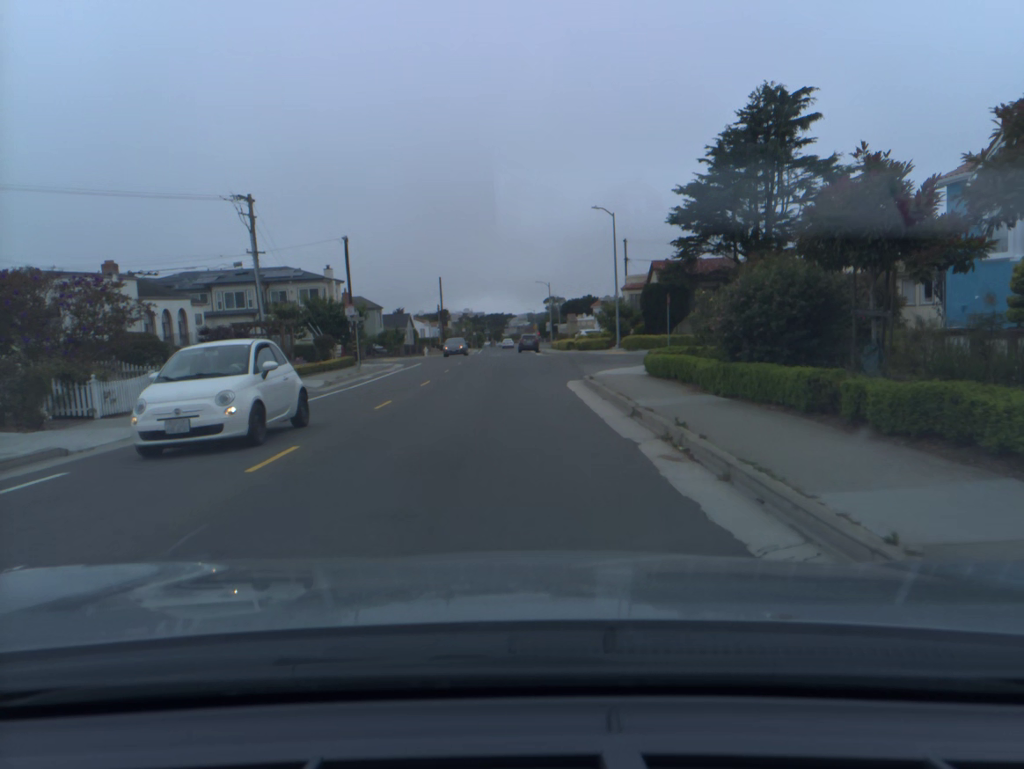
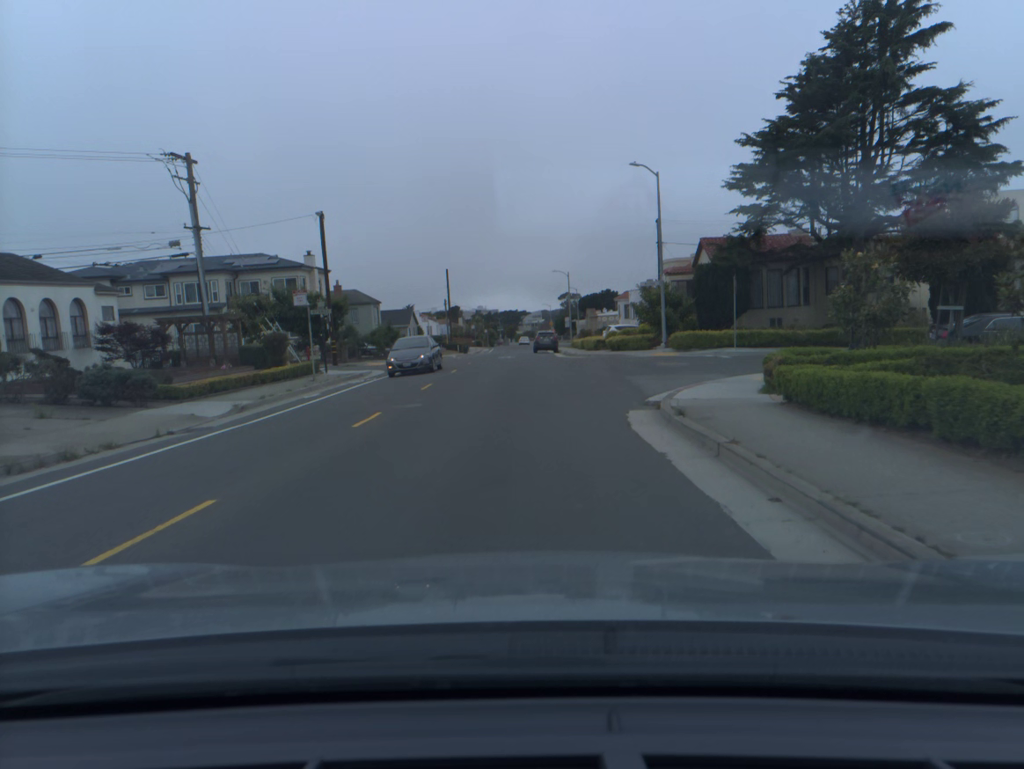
(-0.2, +10.9) m; -1°
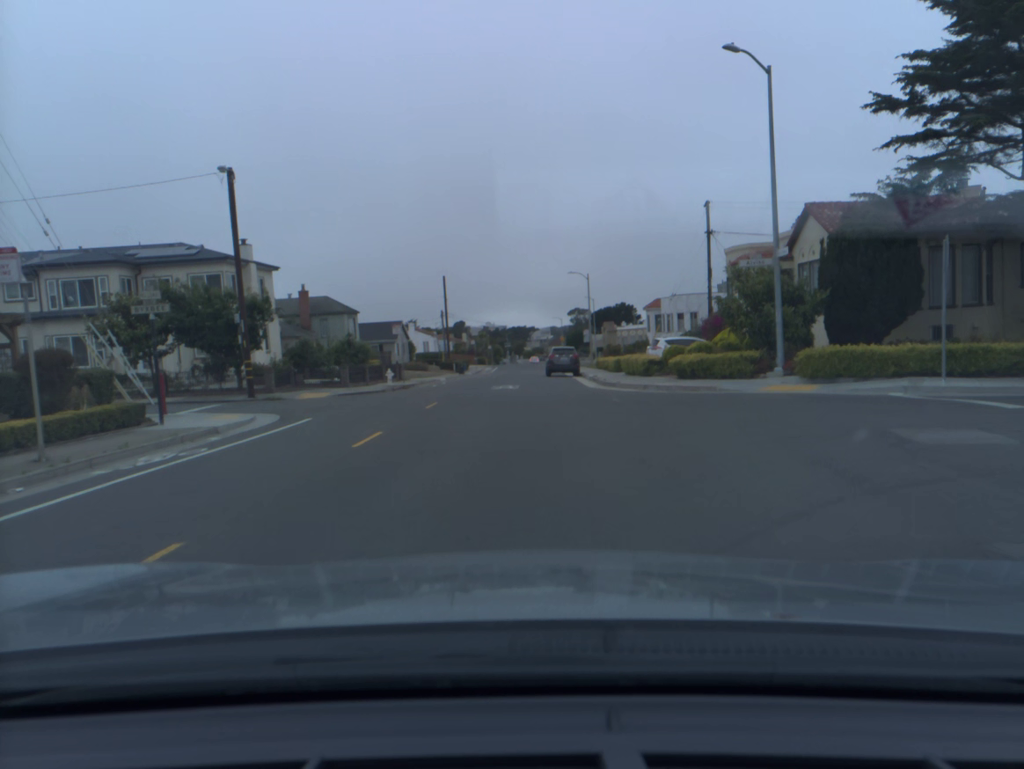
(-0.1, +16.3) m; -1°
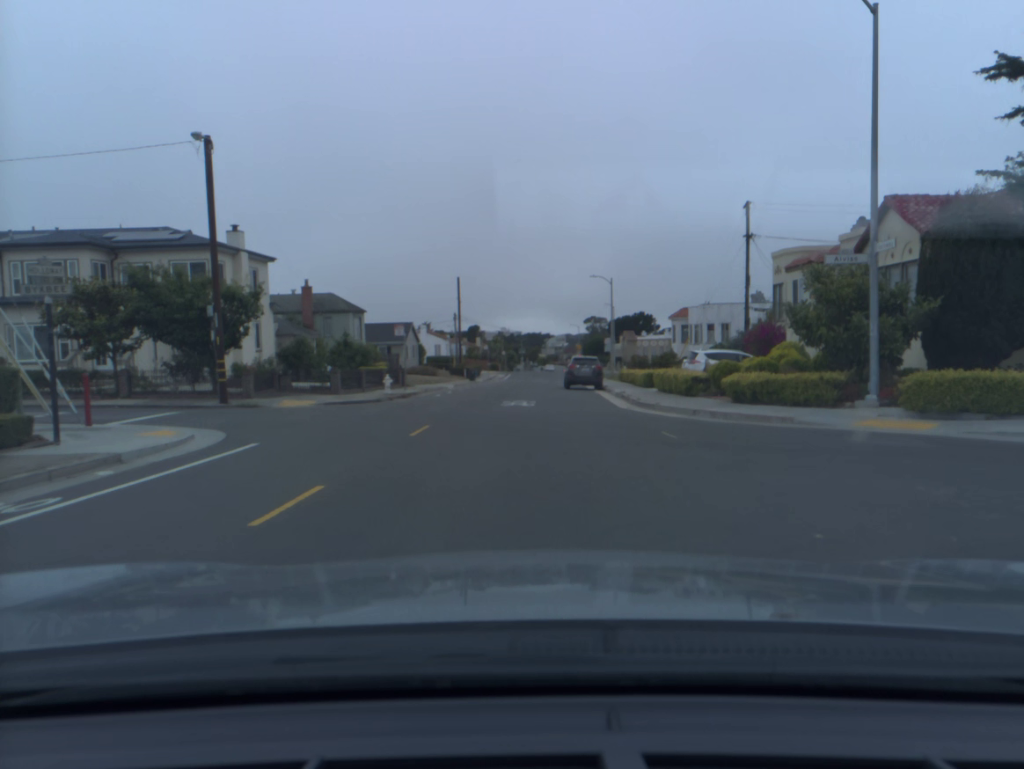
(-0.1, +4.7) m; -1°
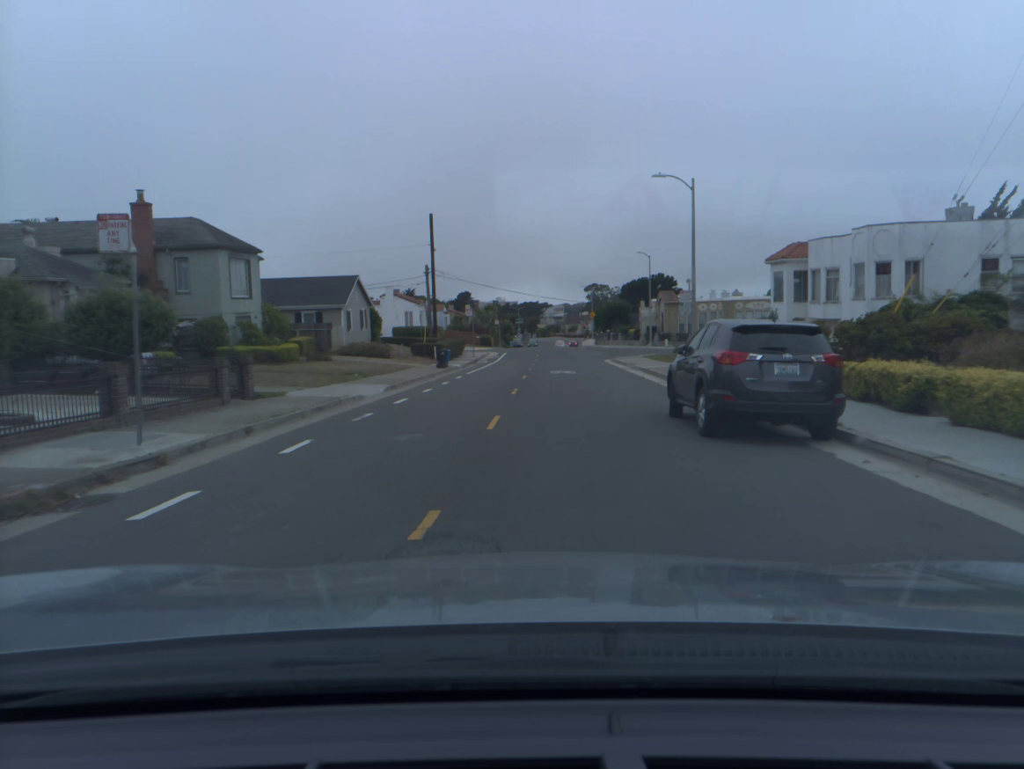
(0.0, +27.3) m; +1°
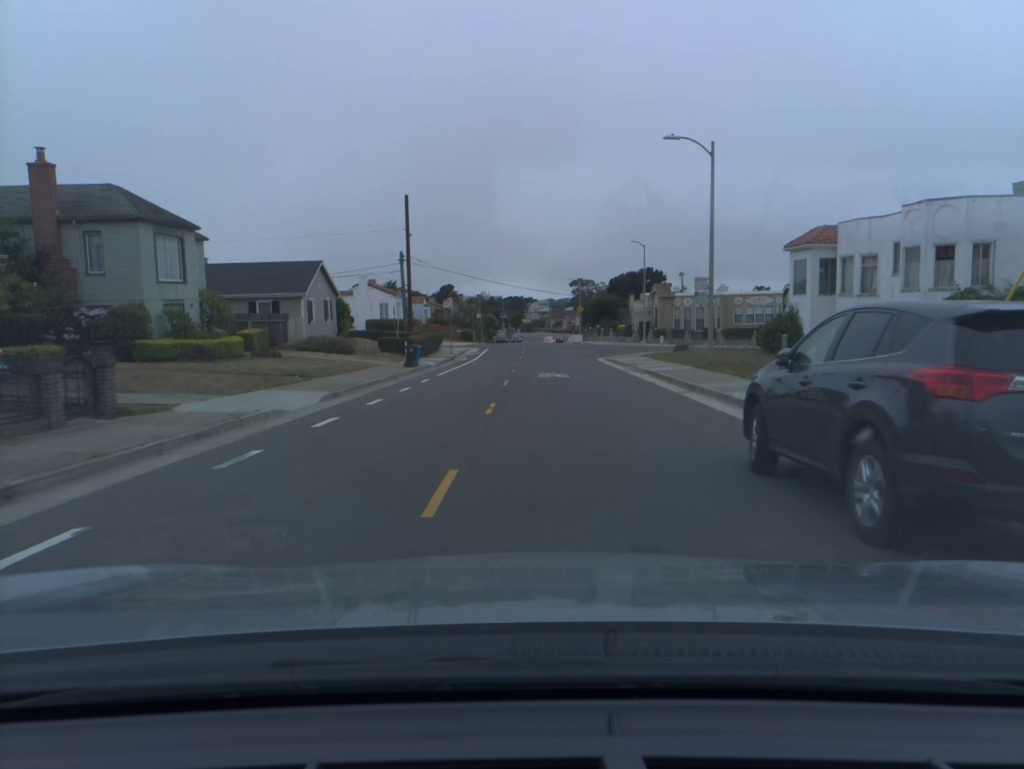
(0.0, +5.9) m; +1°
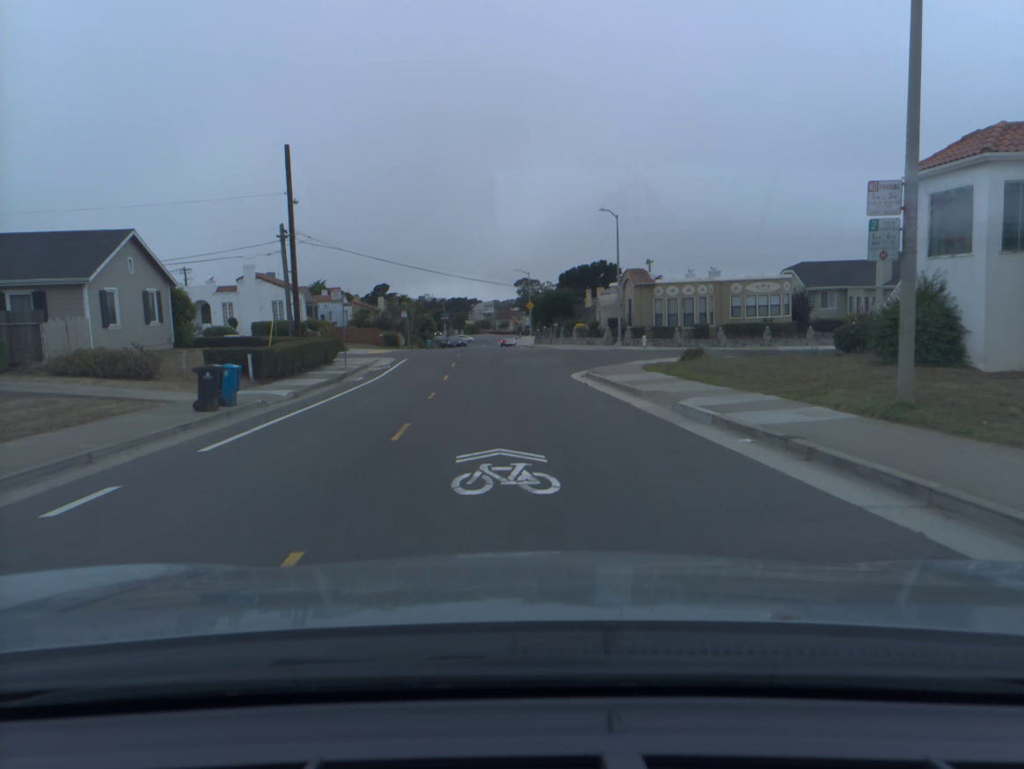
(+0.6, +17.6) m; +4°
